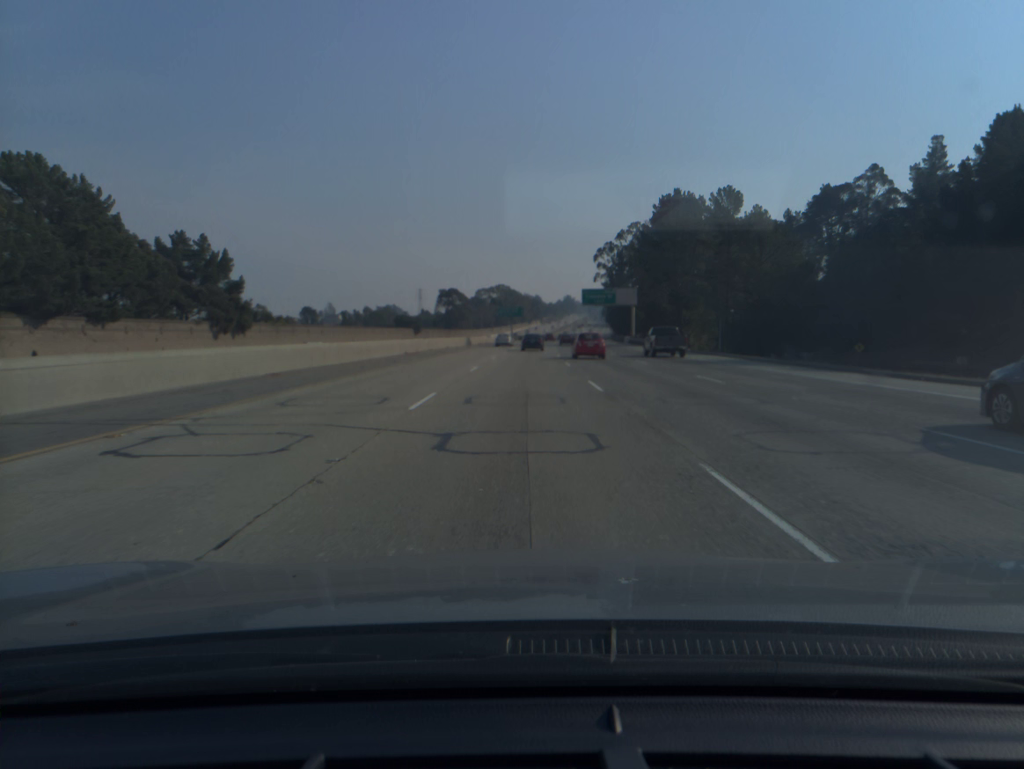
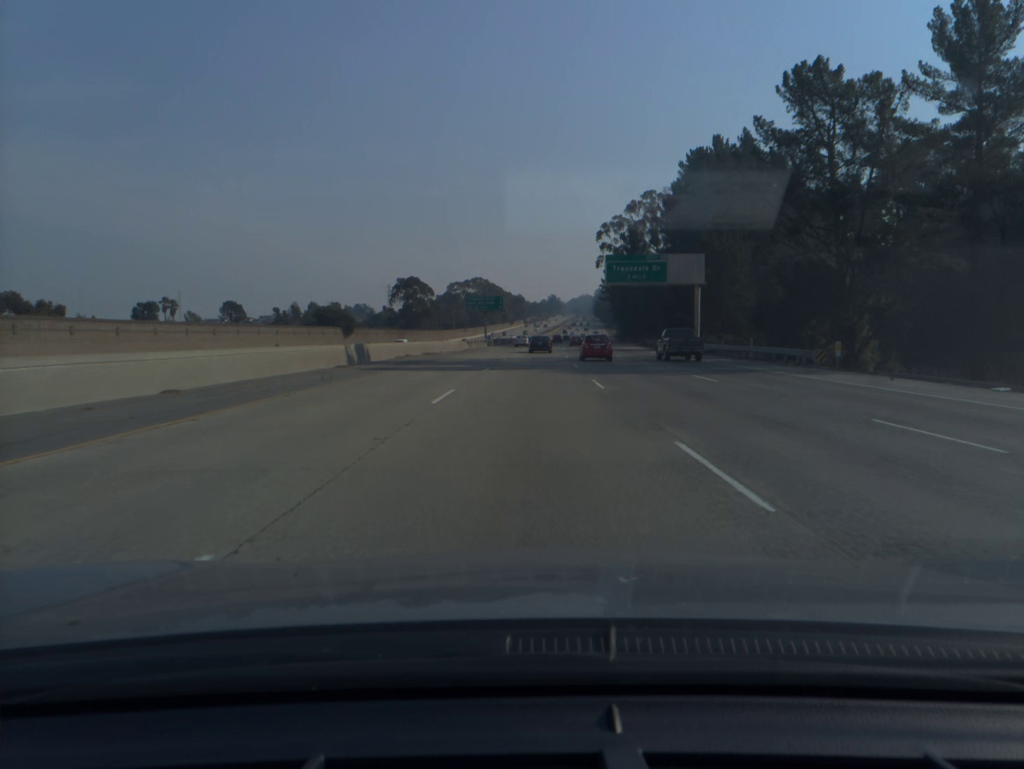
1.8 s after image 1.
(+0.5, +56.2) m; +1°
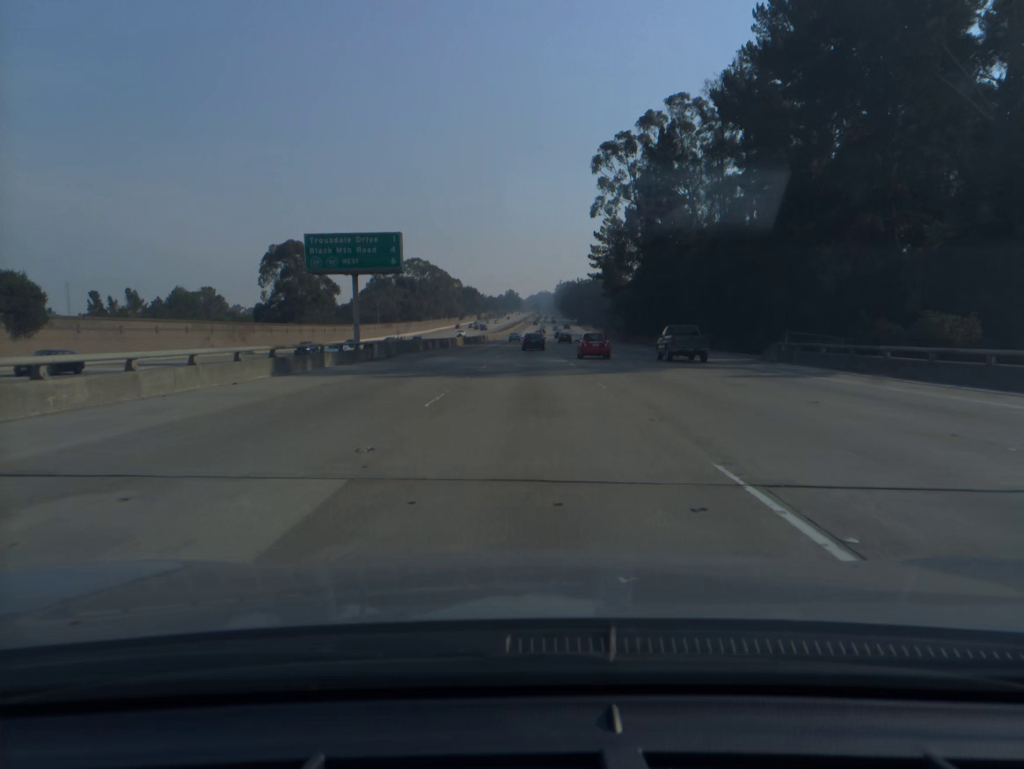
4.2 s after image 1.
(+1.9, +75.2) m; +3°
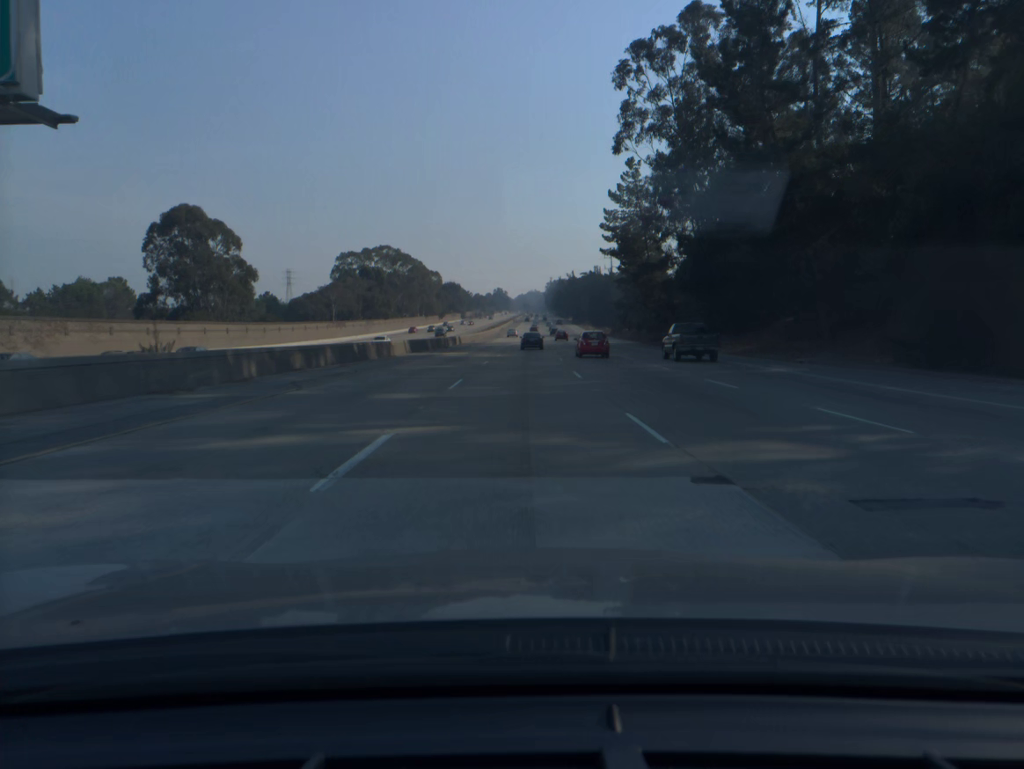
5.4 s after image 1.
(+0.3, +37.7) m; +1°
